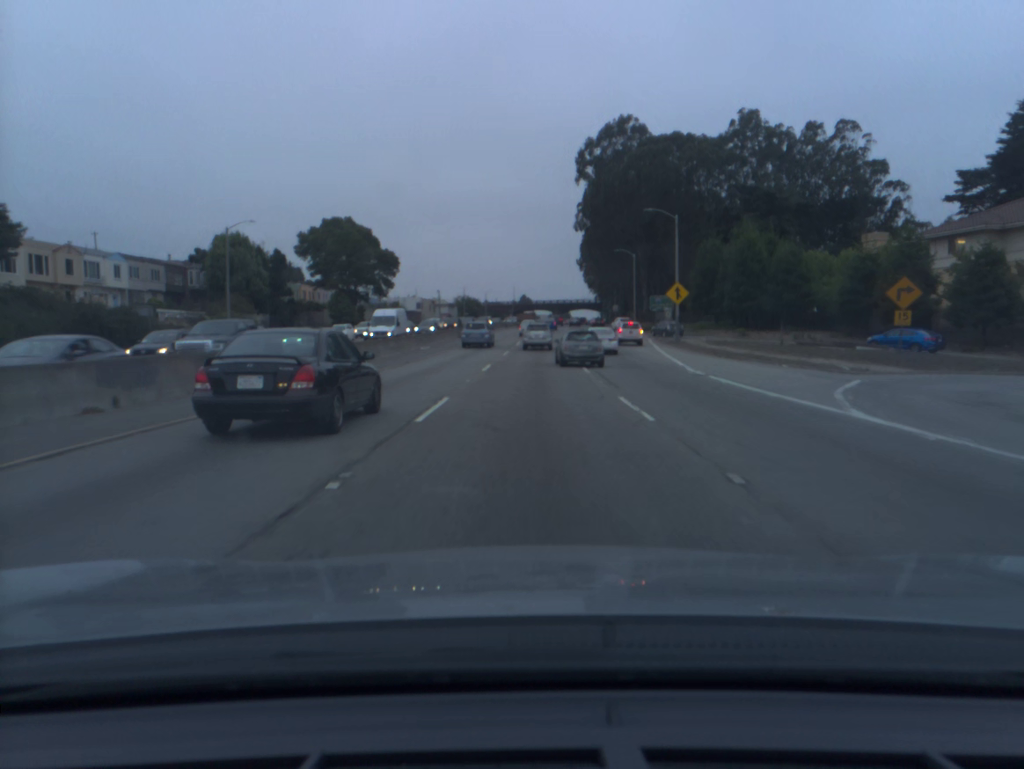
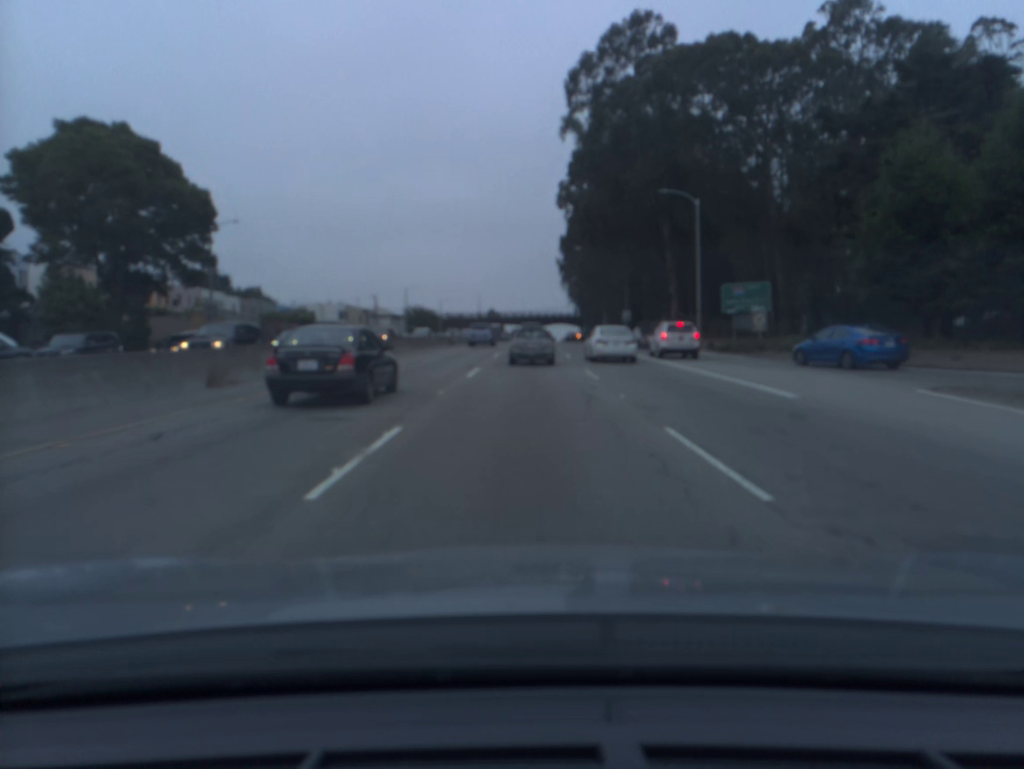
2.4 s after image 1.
(+1.3, +49.3) m; +2°
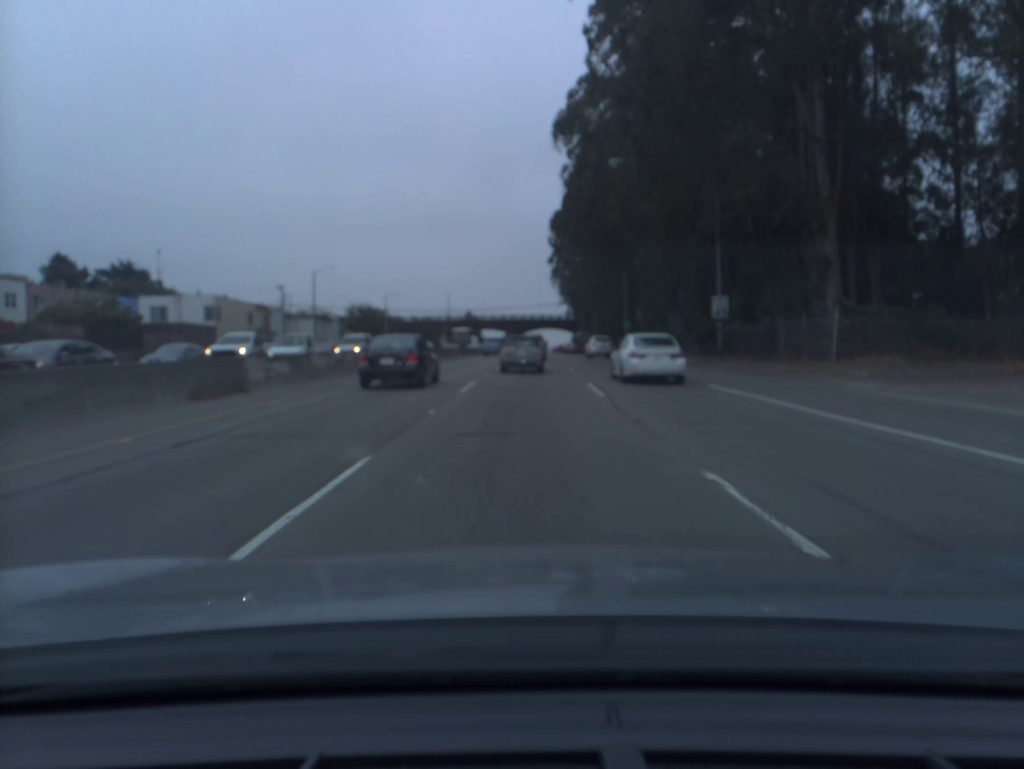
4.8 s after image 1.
(+0.7, +47.0) m; +1°
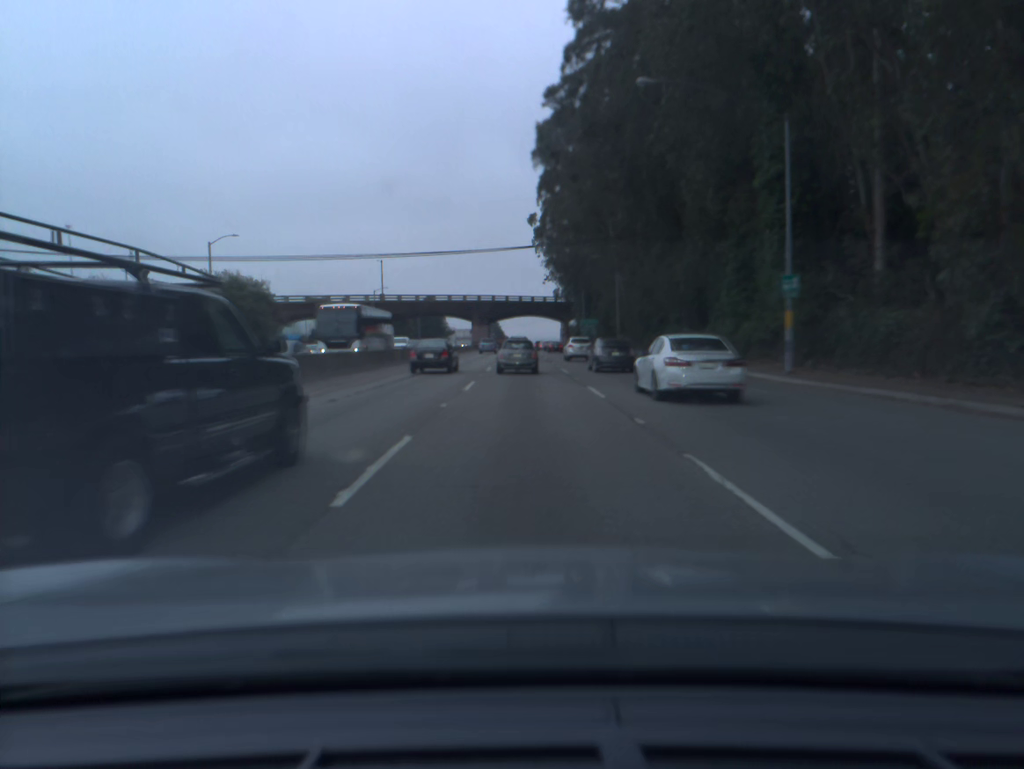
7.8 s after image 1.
(+1.2, +56.9) m; +2°
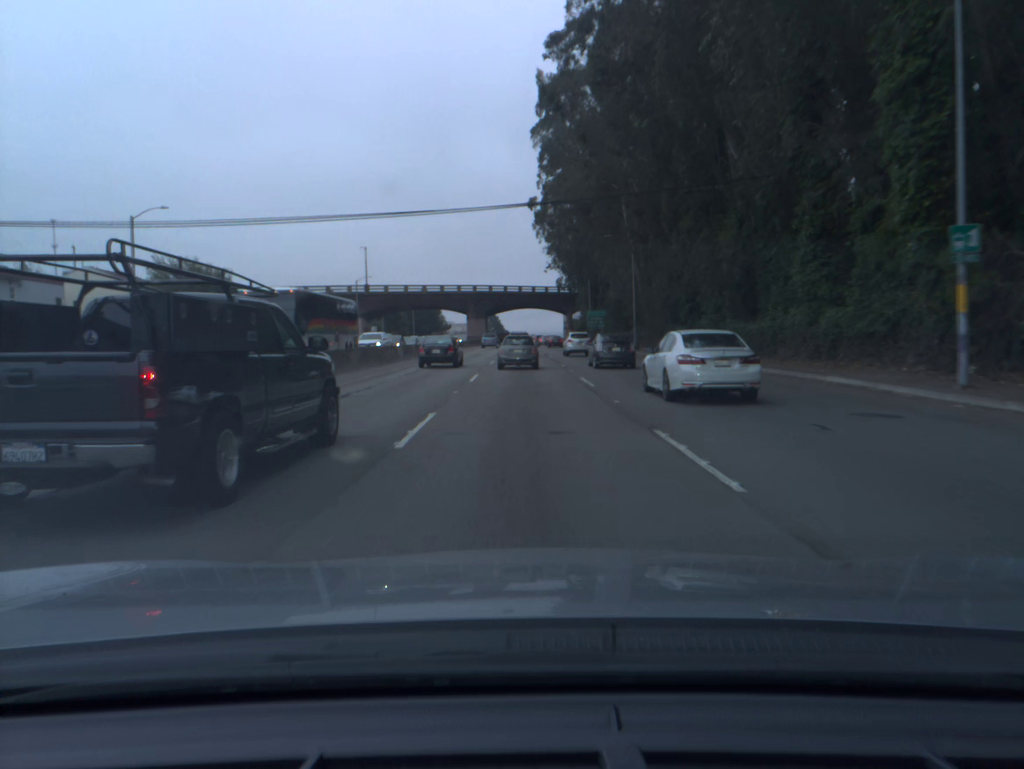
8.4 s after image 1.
(0.0, +11.4) m; 0°
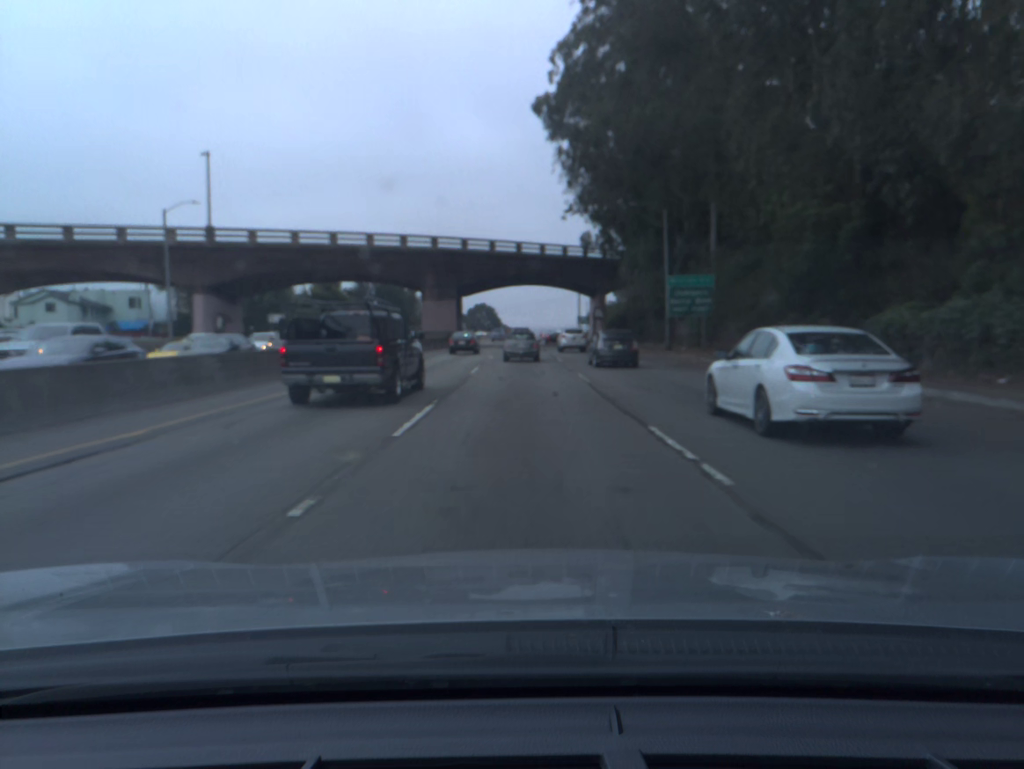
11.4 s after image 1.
(+0.1, +57.8) m; 0°
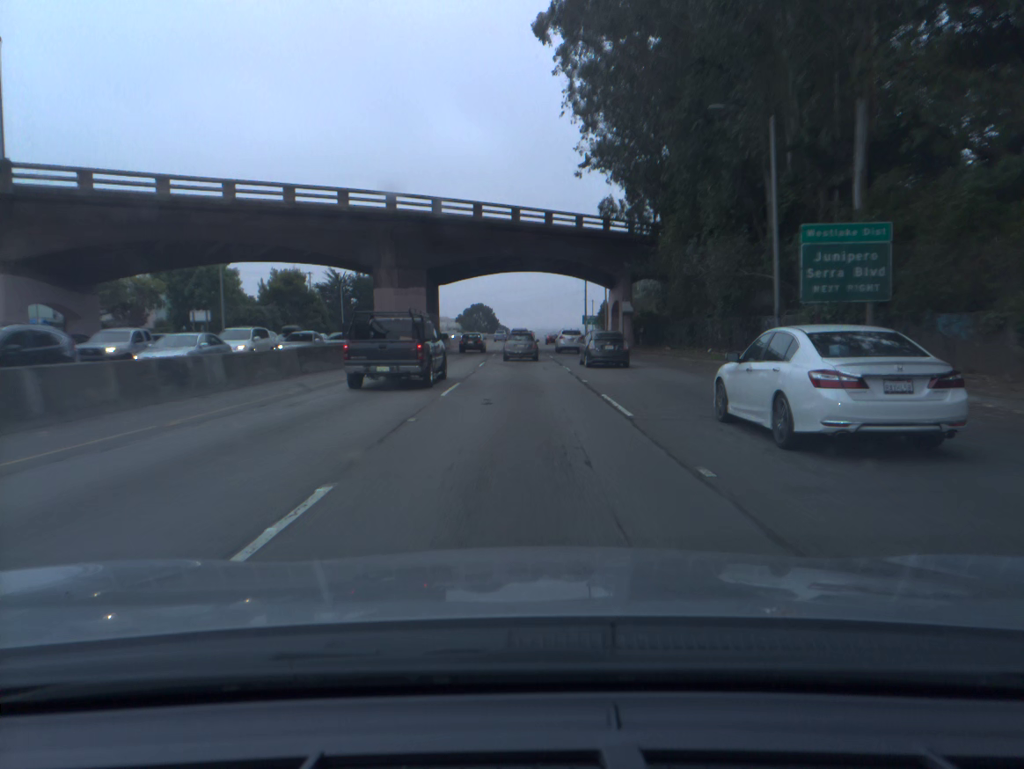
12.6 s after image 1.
(0.0, +23.5) m; 0°
